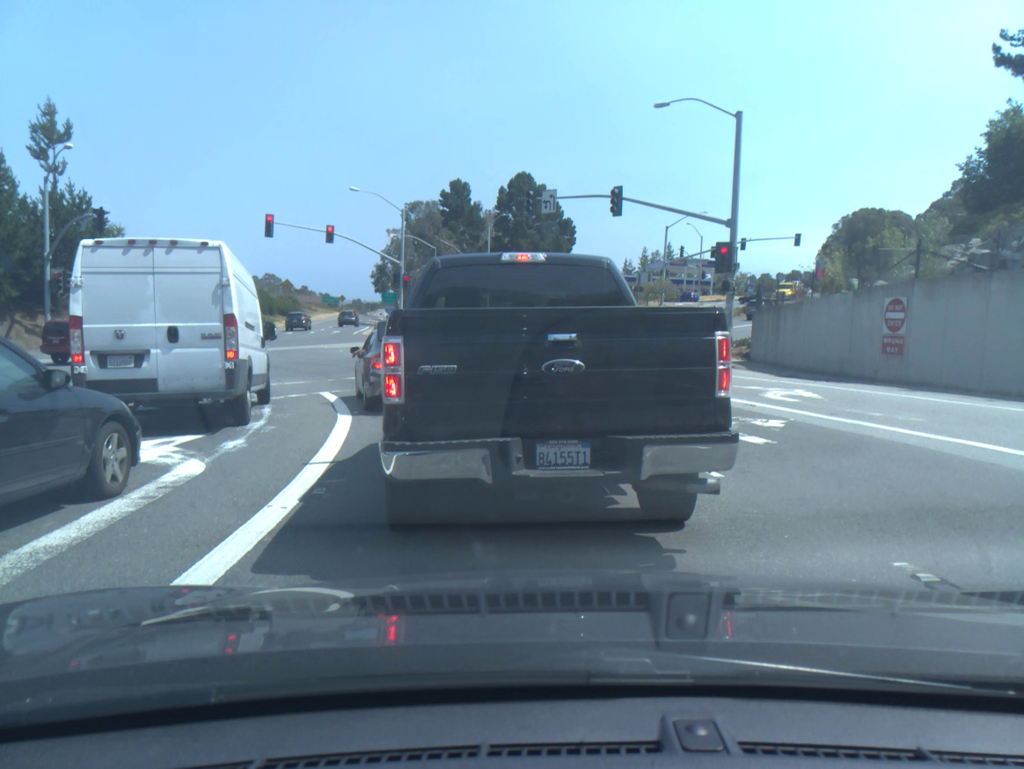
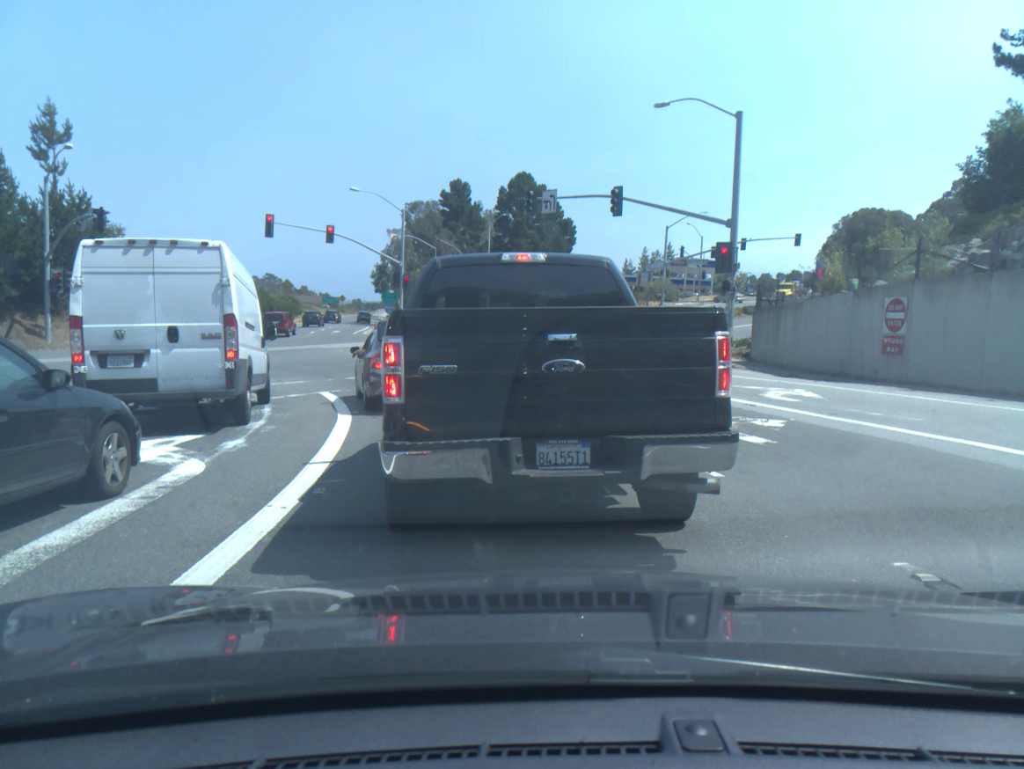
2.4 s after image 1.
(-0.1, 0.0) m; 0°
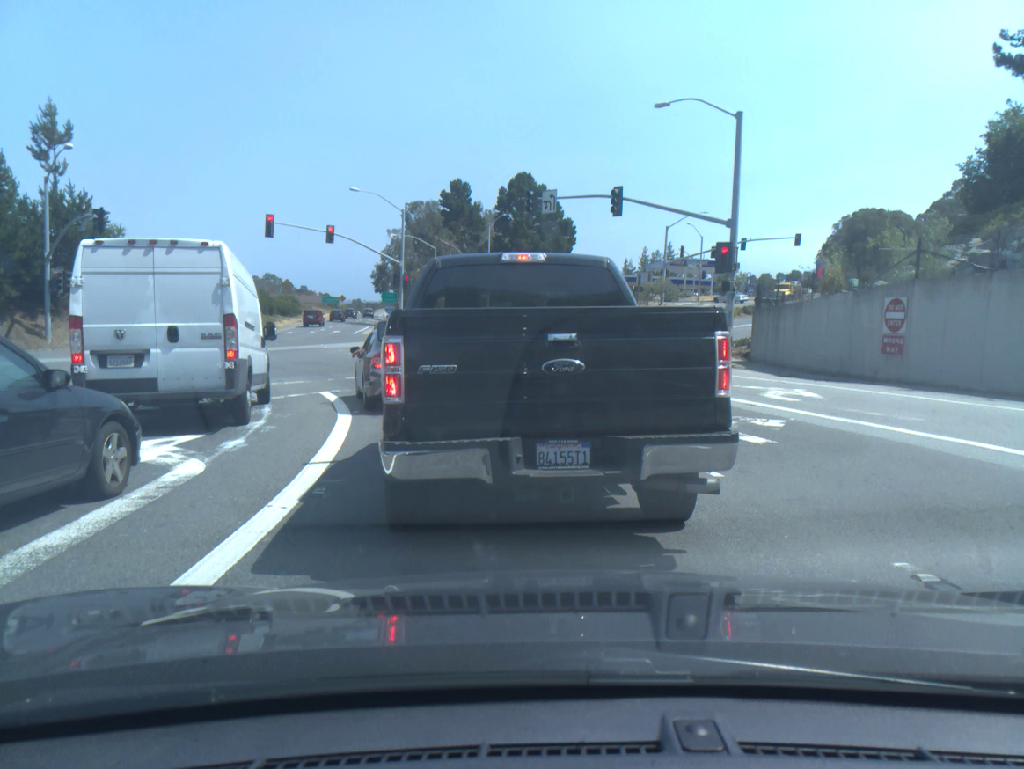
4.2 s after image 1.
(0.0, 0.0) m; 0°
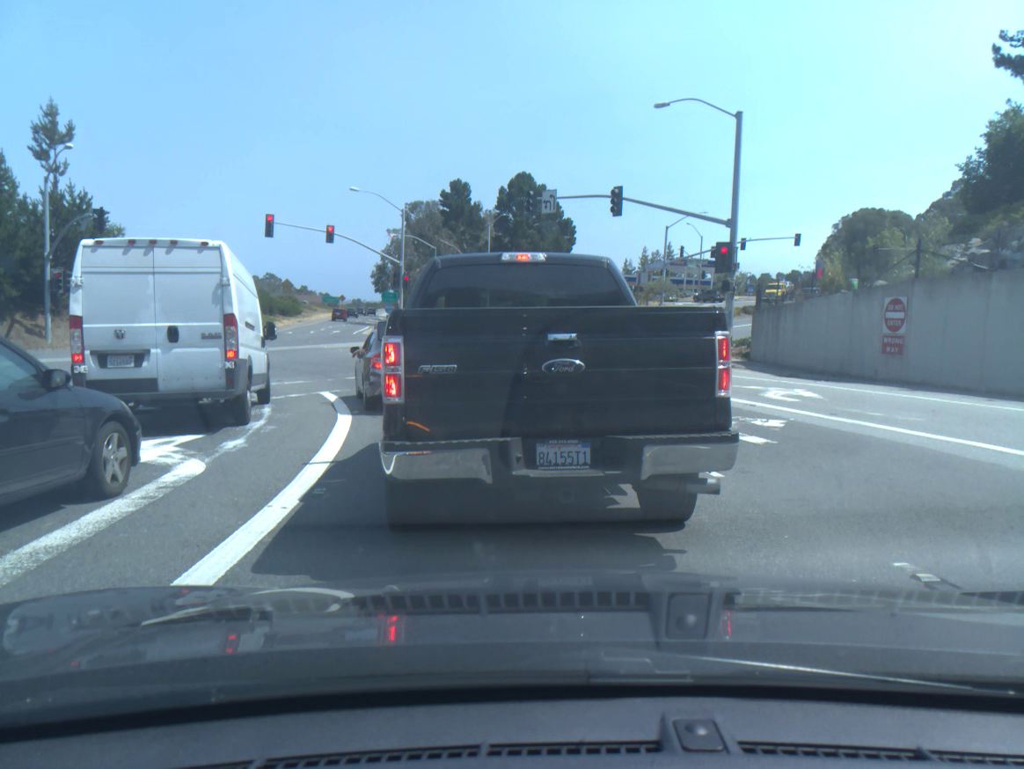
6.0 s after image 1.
(0.0, 0.0) m; 0°
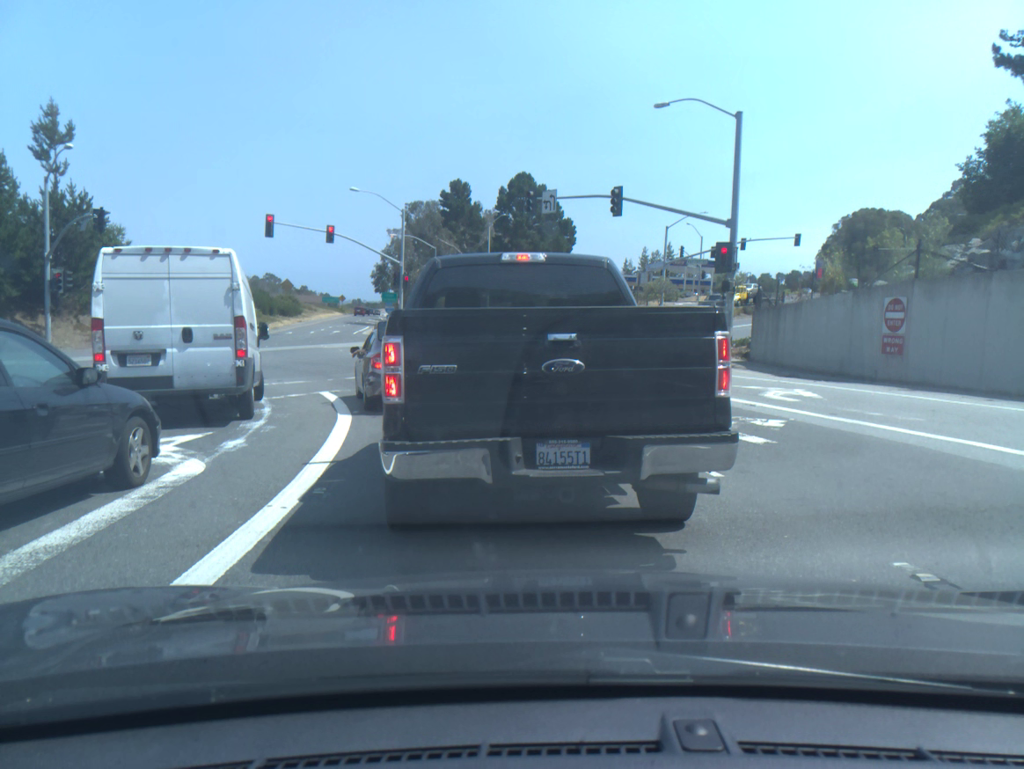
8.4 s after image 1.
(0.0, 0.0) m; 0°
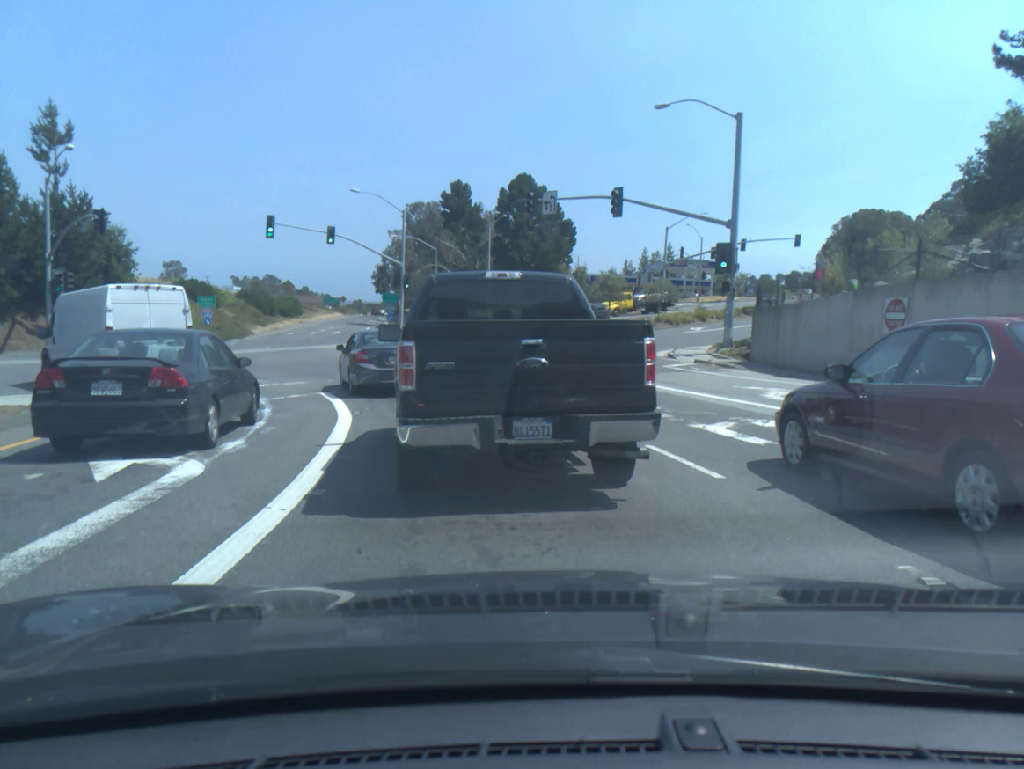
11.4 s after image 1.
(-0.1, 0.0) m; 0°
